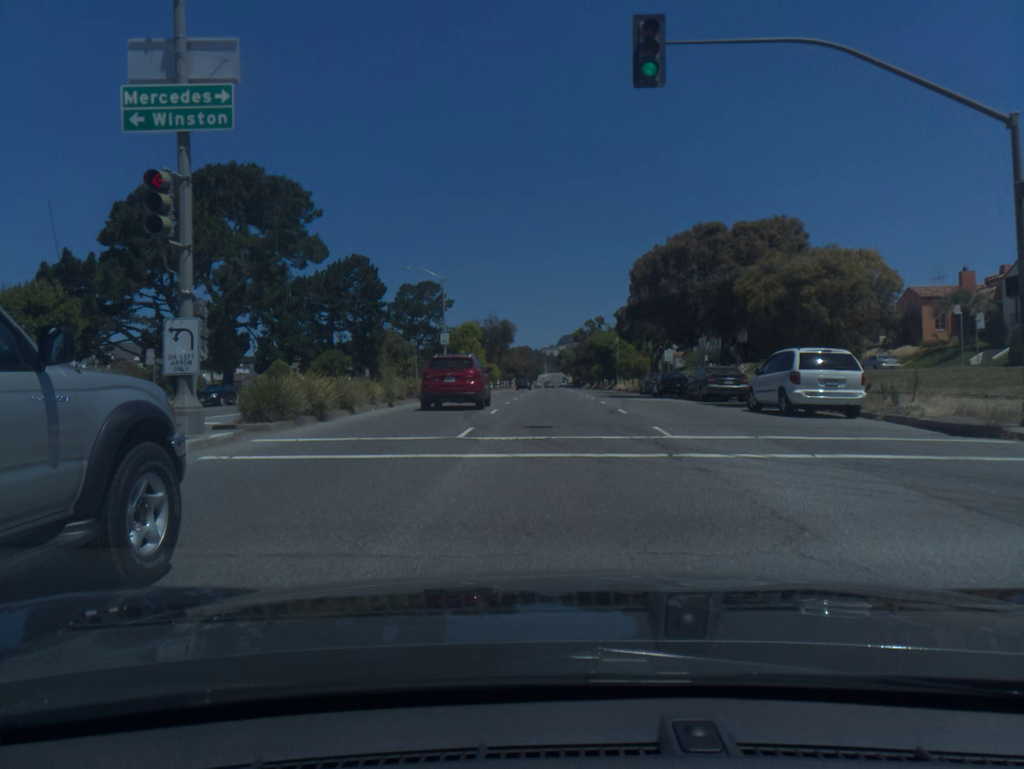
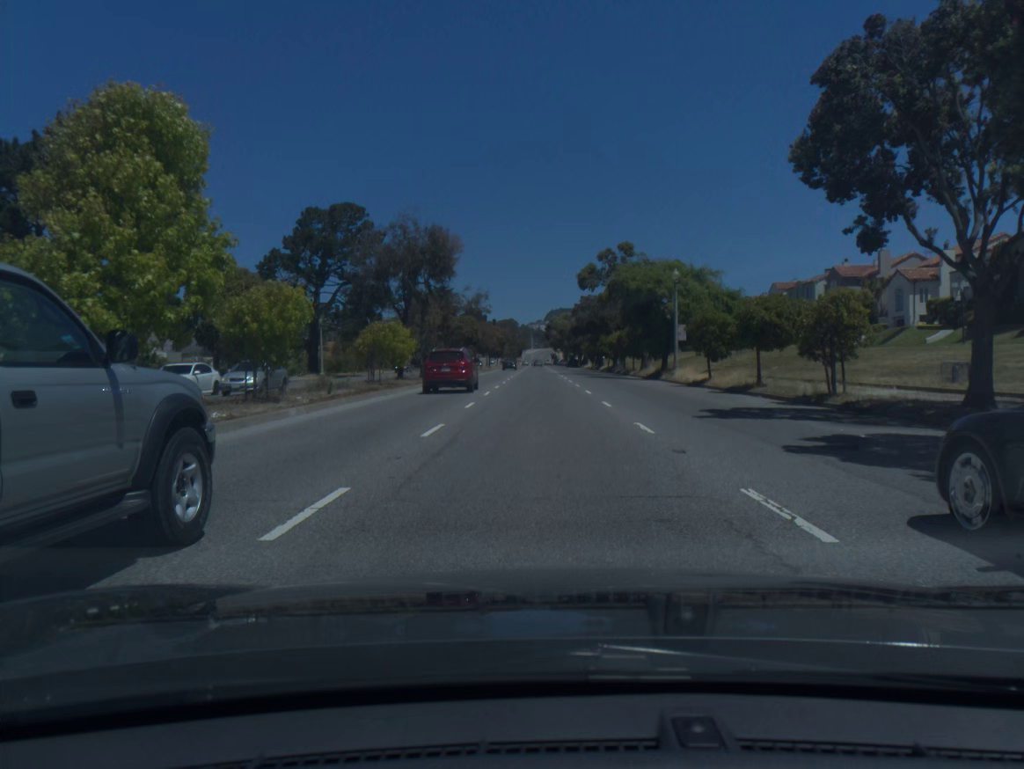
(+0.6, +52.1) m; +1°
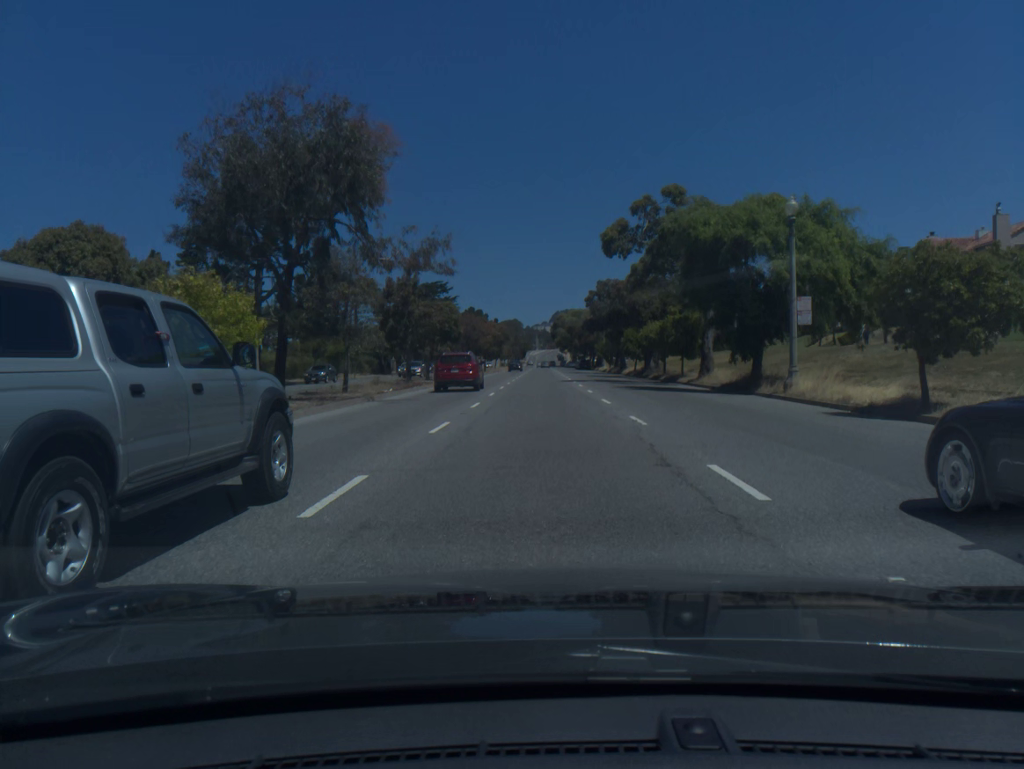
(-0.1, +21.0) m; 0°
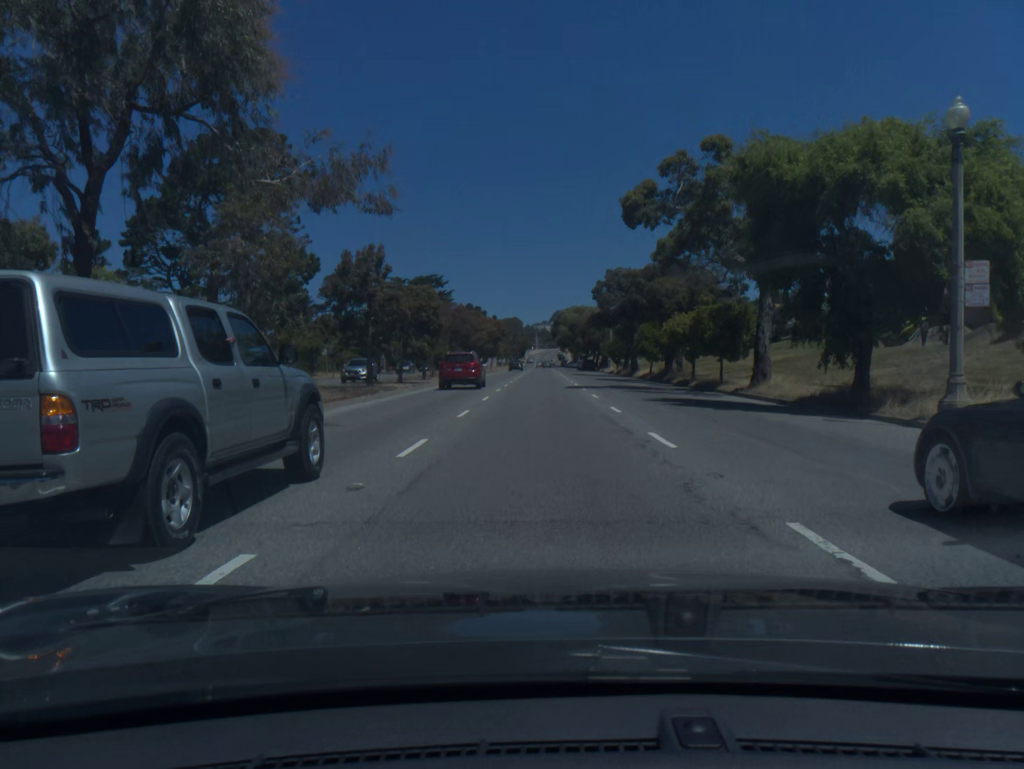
(0.0, +10.4) m; 0°
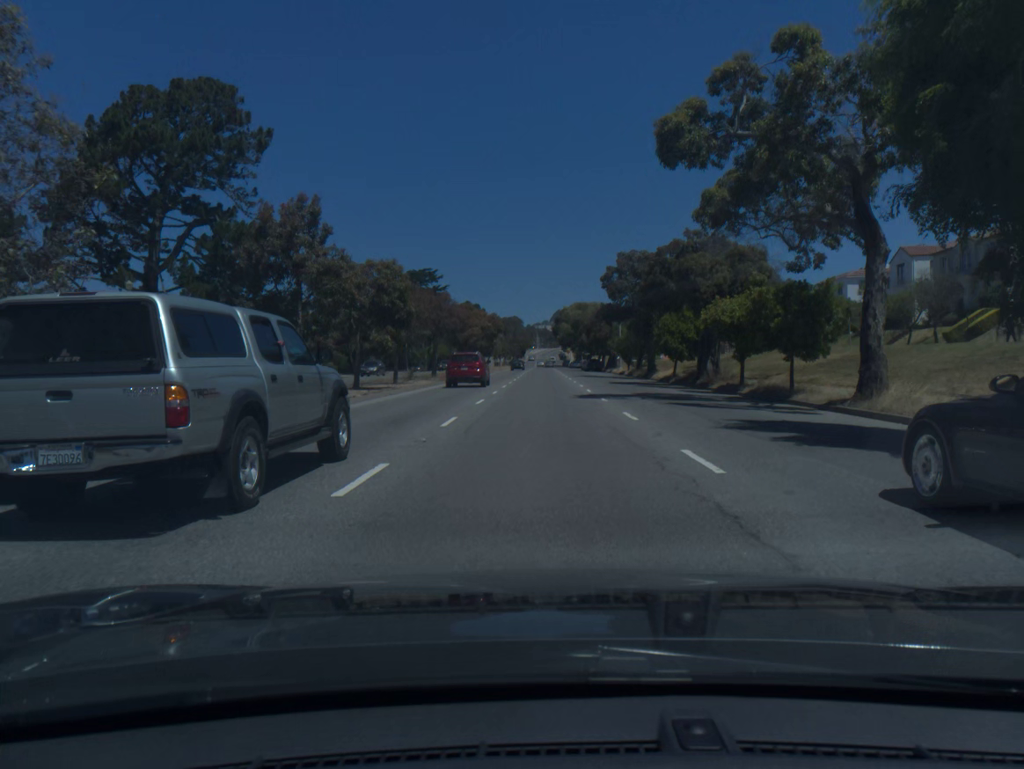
(0.0, +10.3) m; 0°
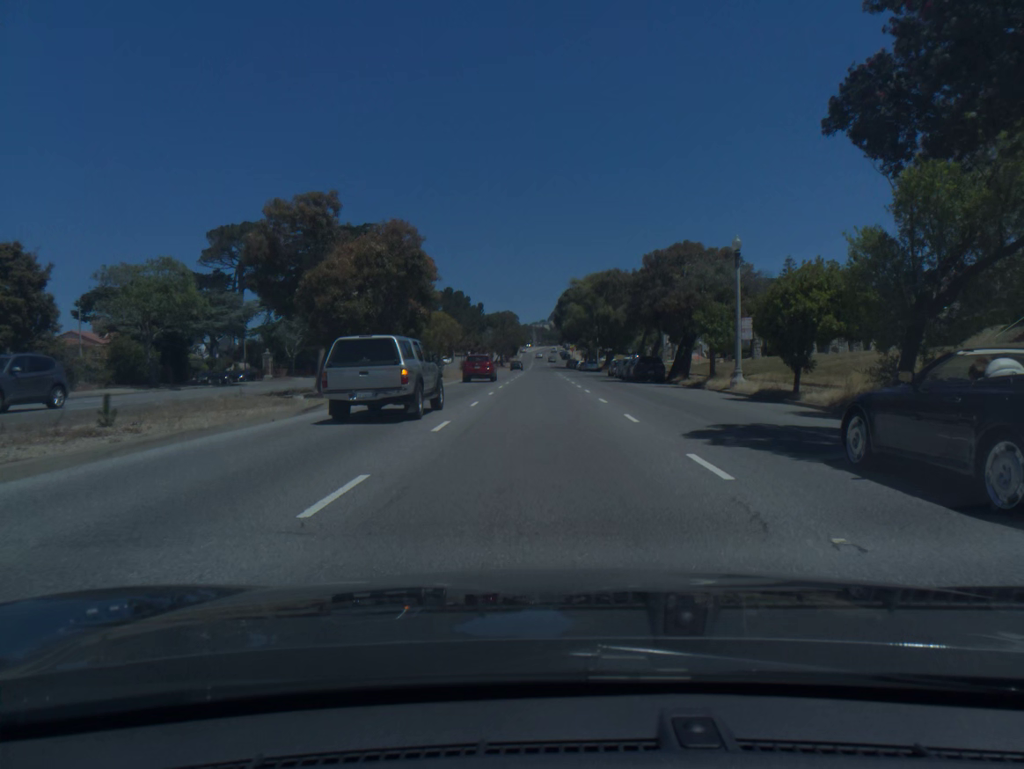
(+0.1, +51.2) m; 0°
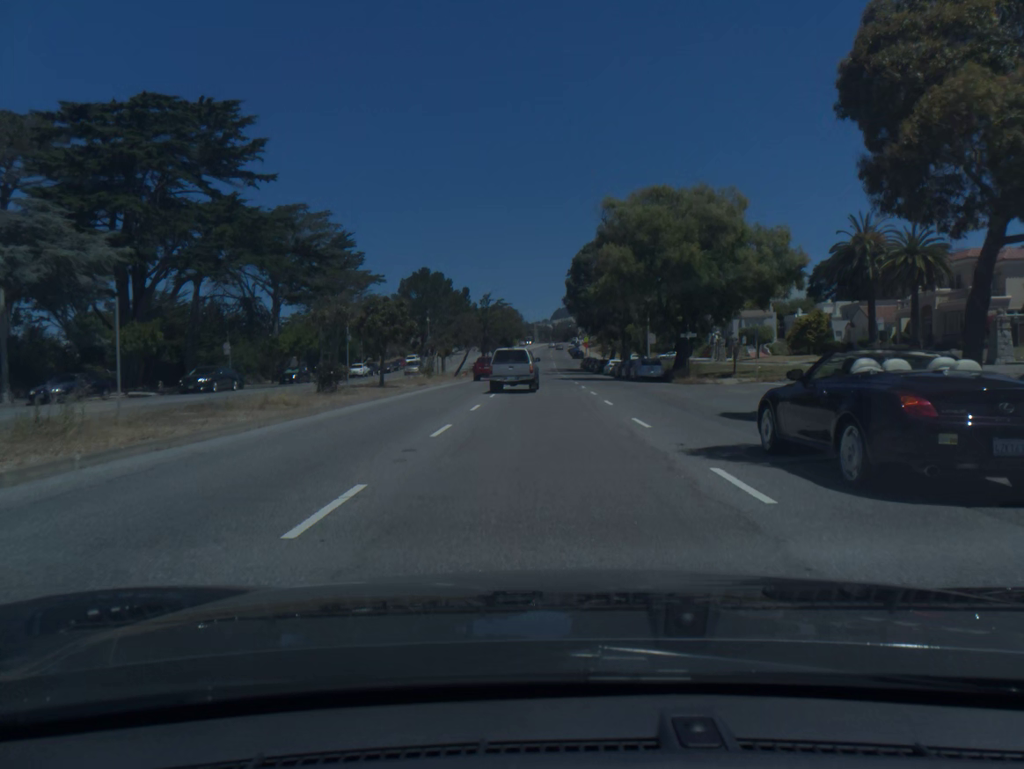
(0.0, +51.7) m; 0°
